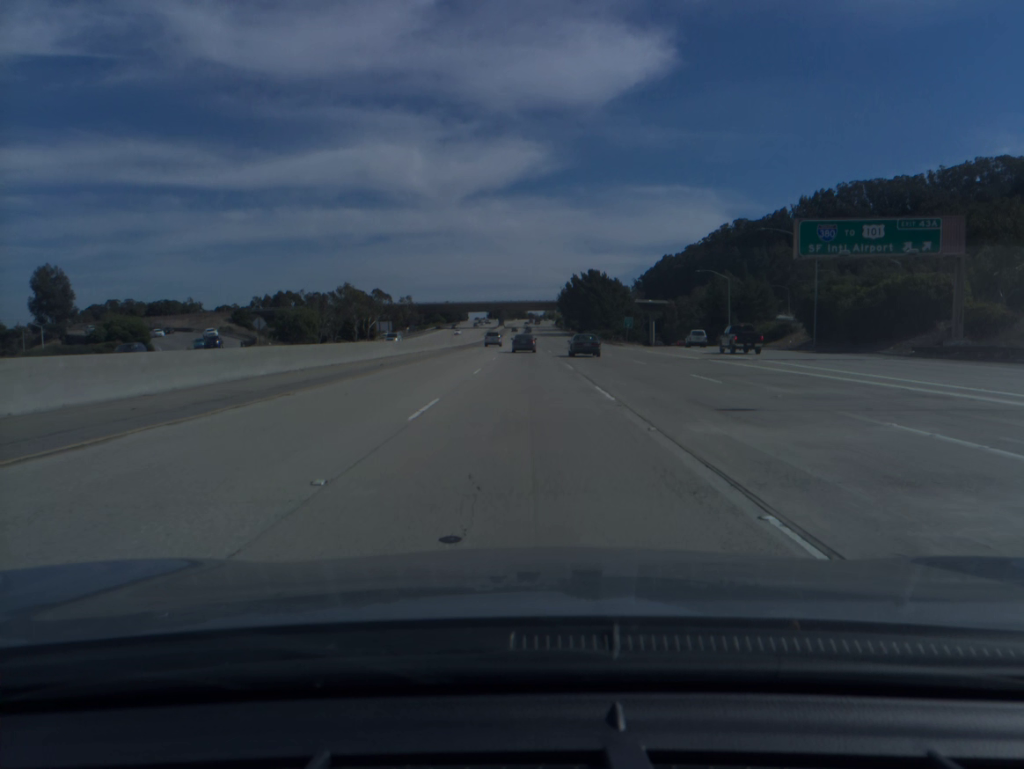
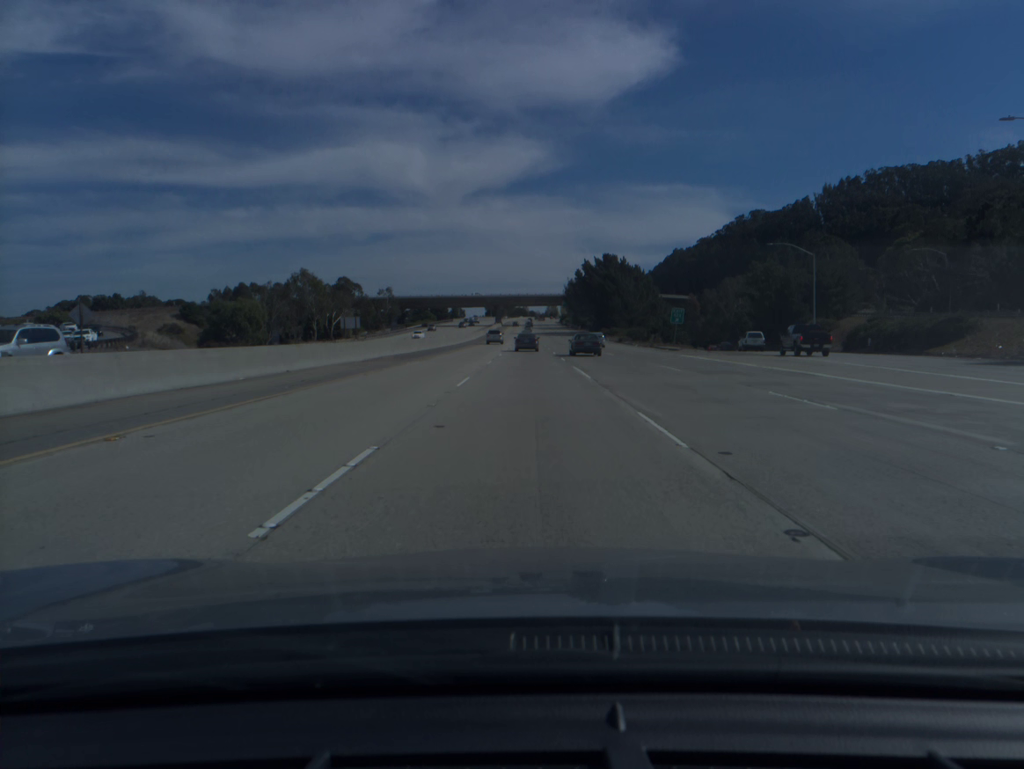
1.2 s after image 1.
(0.0, +36.9) m; 0°
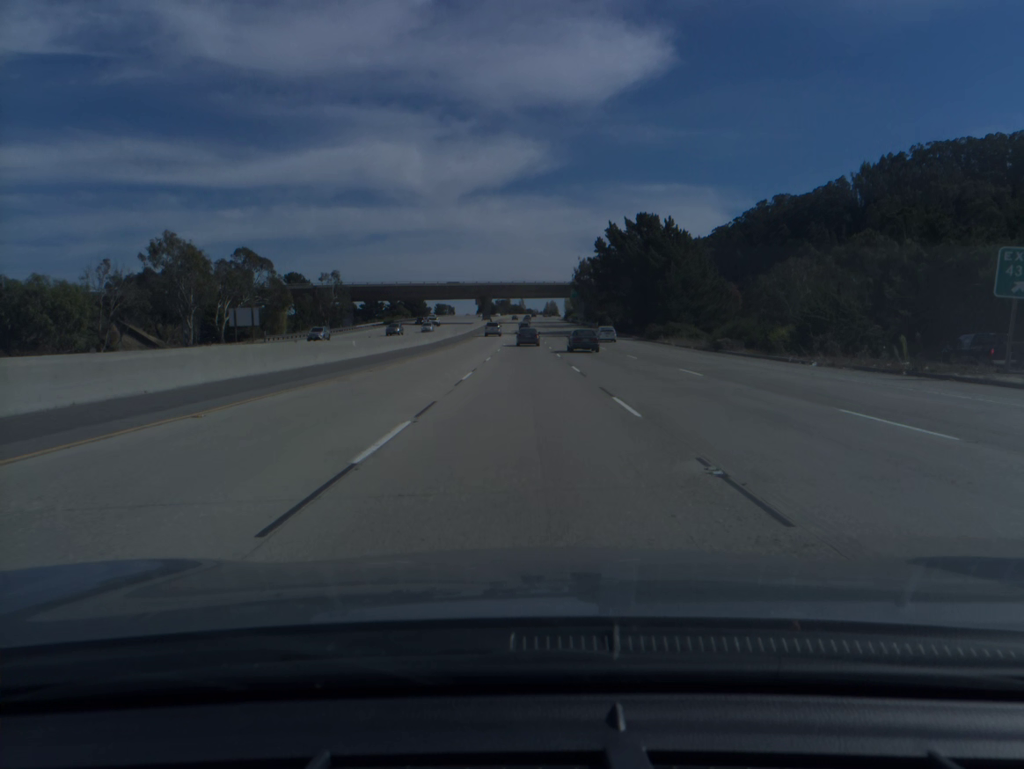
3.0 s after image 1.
(+0.1, +55.6) m; 0°
